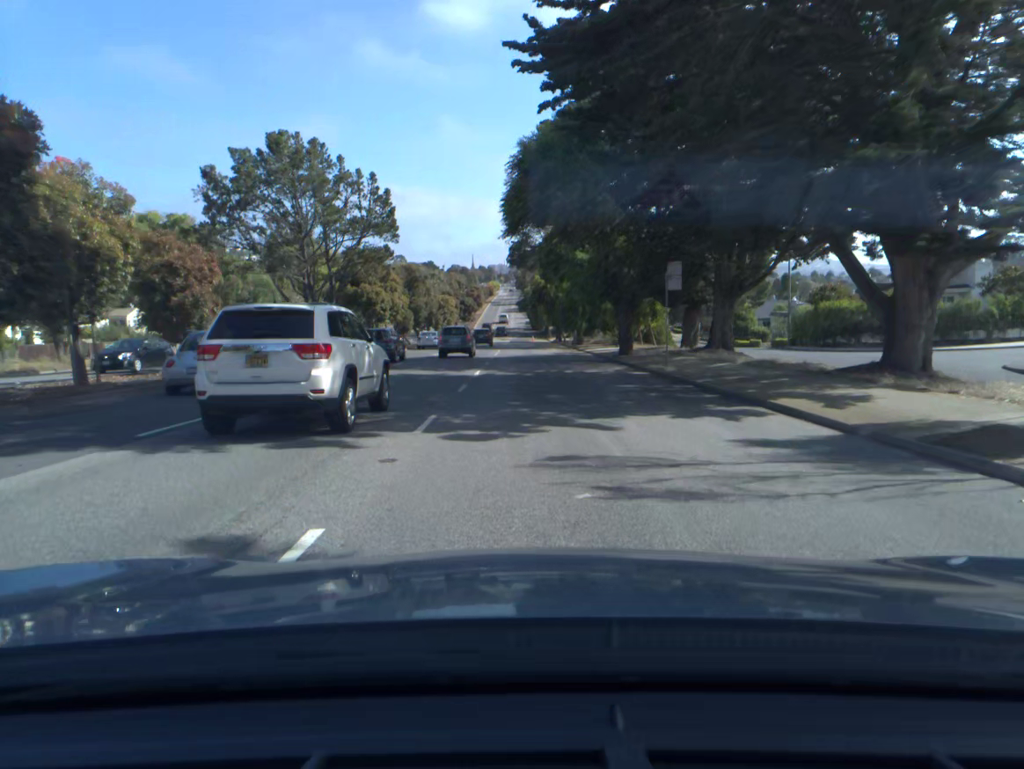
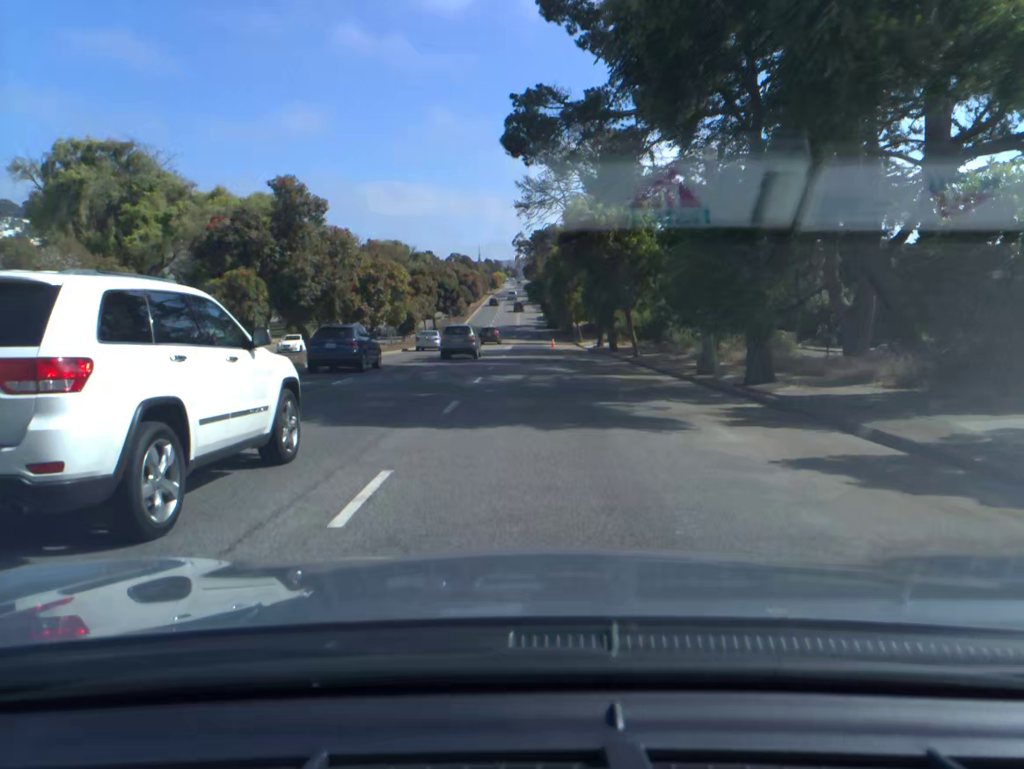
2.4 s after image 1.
(-0.6, +48.4) m; -1°
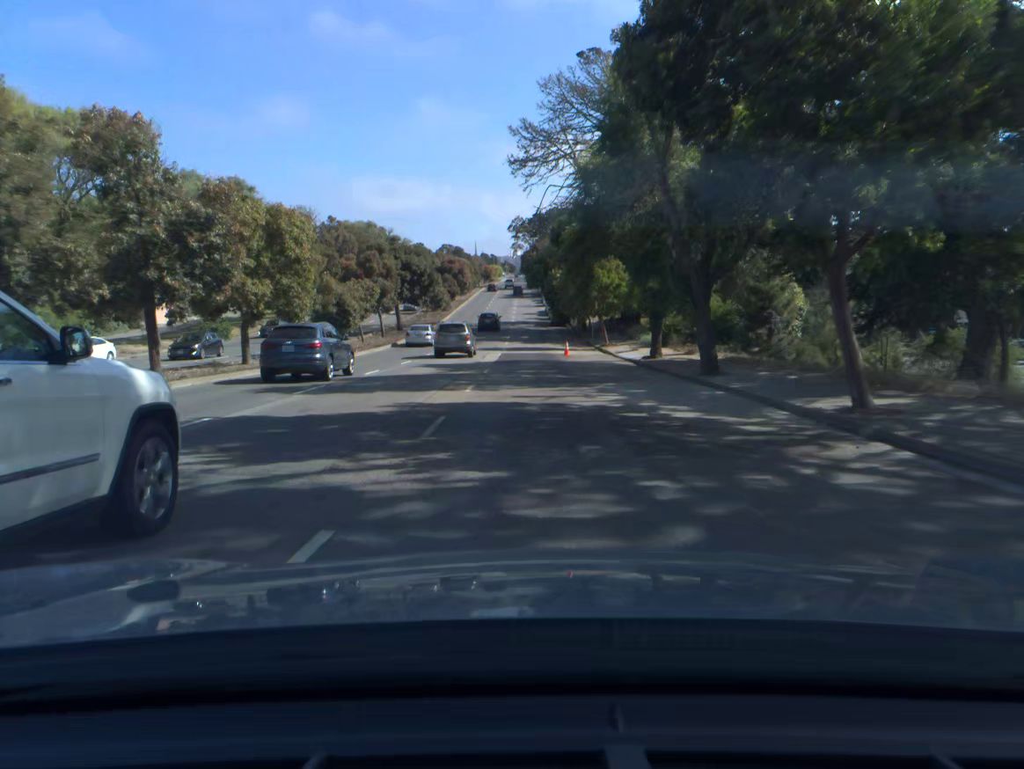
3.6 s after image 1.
(0.0, +24.5) m; 0°
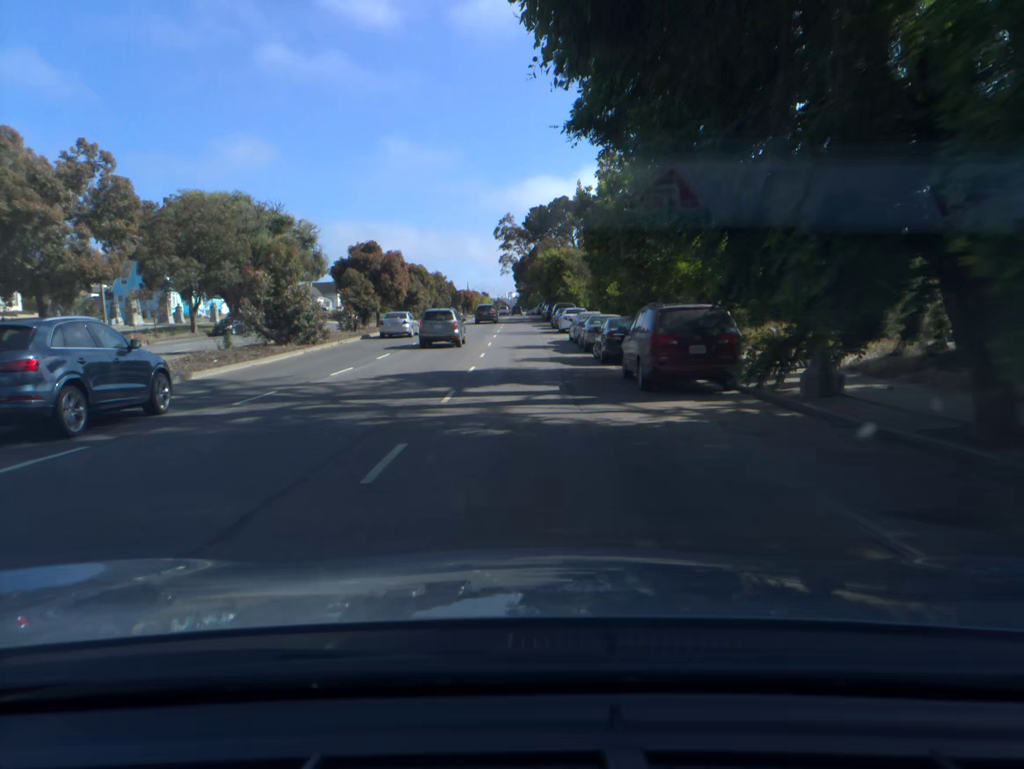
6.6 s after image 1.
(+0.3, +61.2) m; +1°
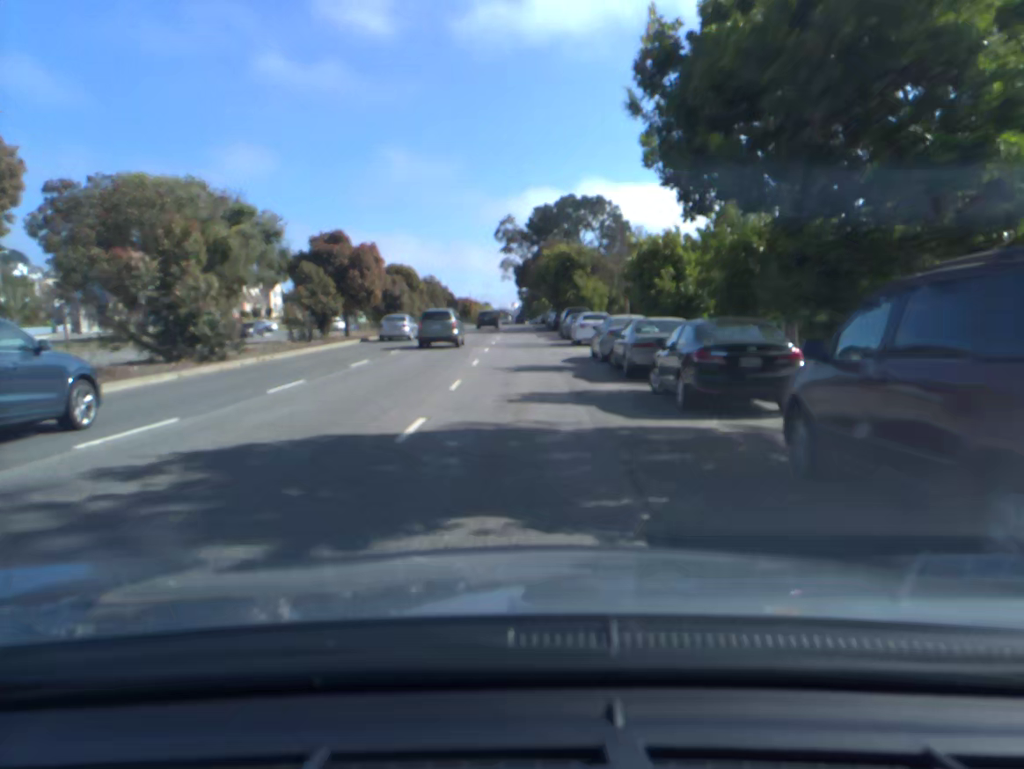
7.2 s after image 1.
(0.0, +12.3) m; 0°
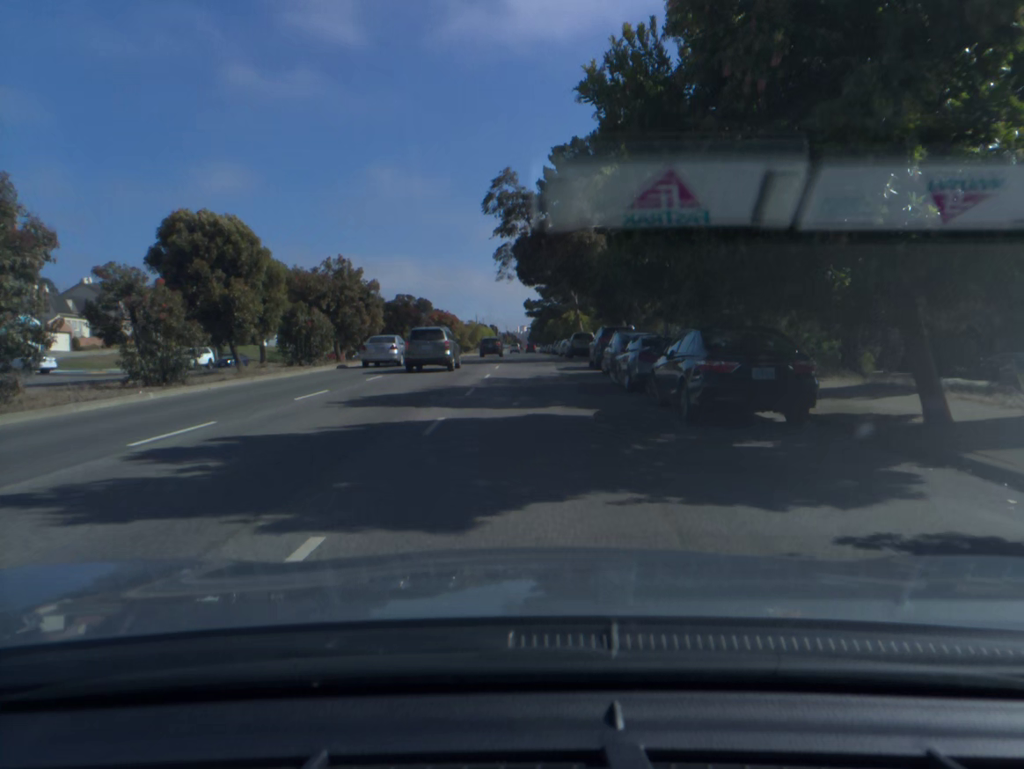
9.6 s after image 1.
(-0.2, +49.0) m; -1°
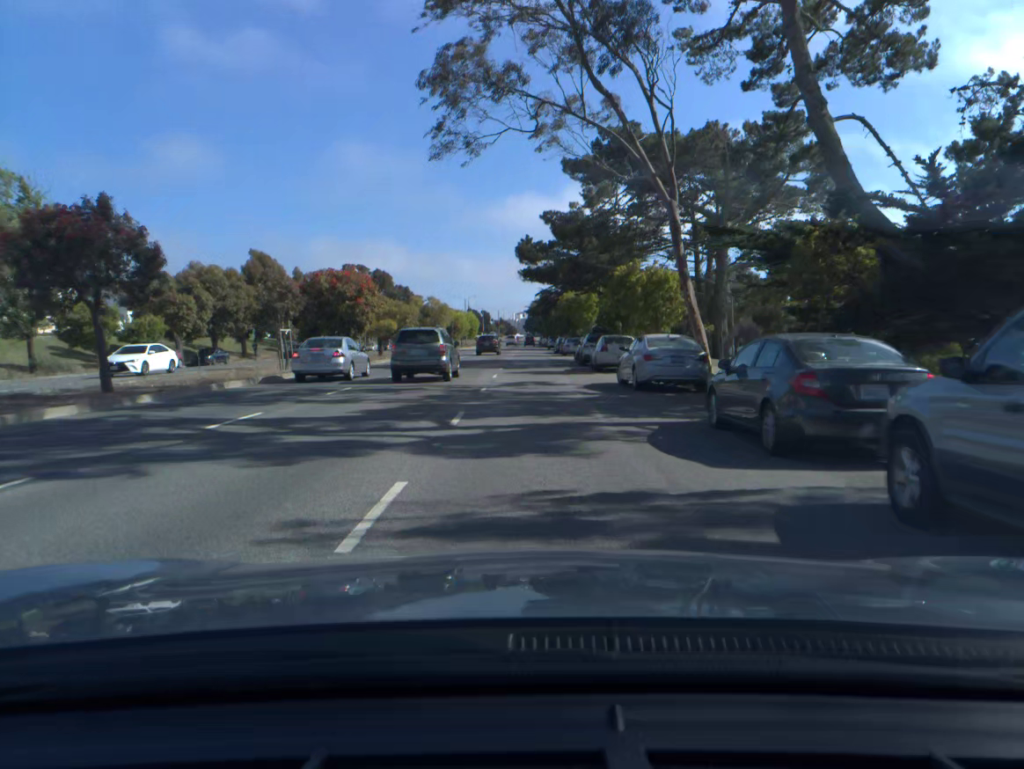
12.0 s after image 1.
(+0.1, +48.2) m; 0°
